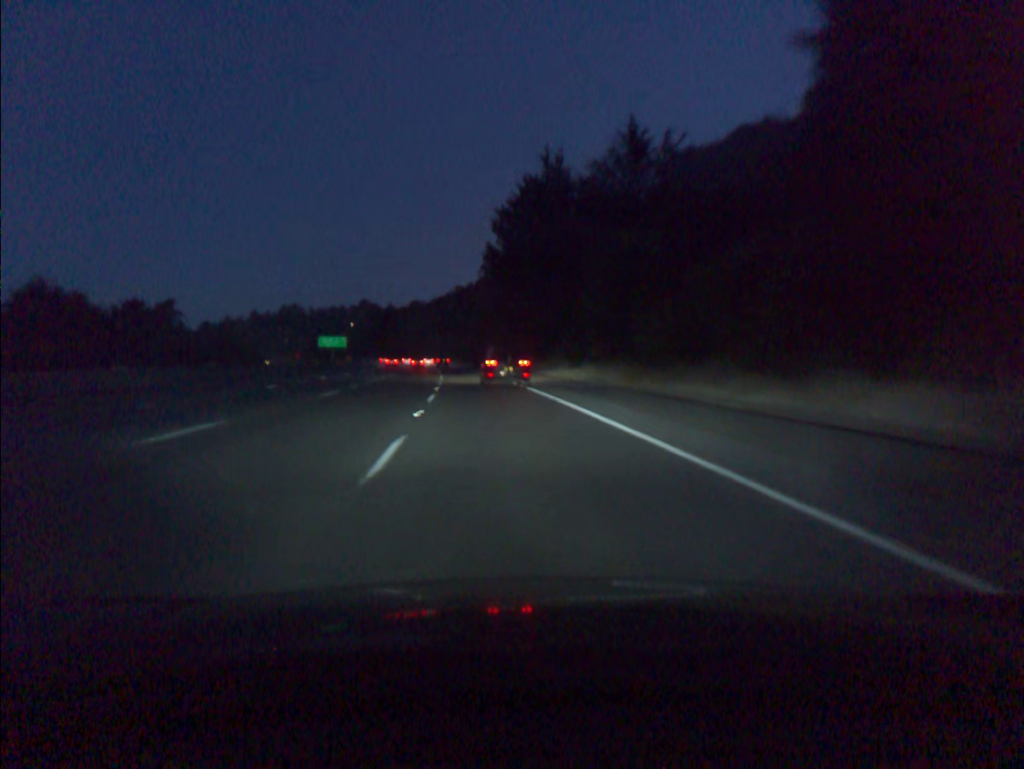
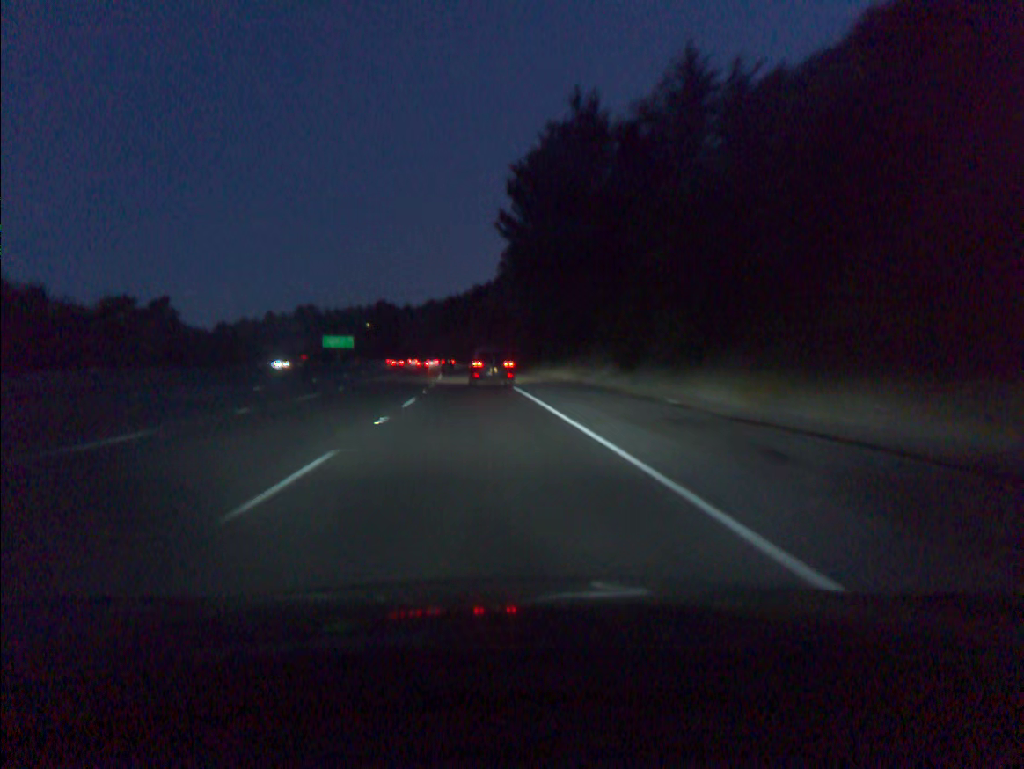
(-0.1, +16.2) m; -1°
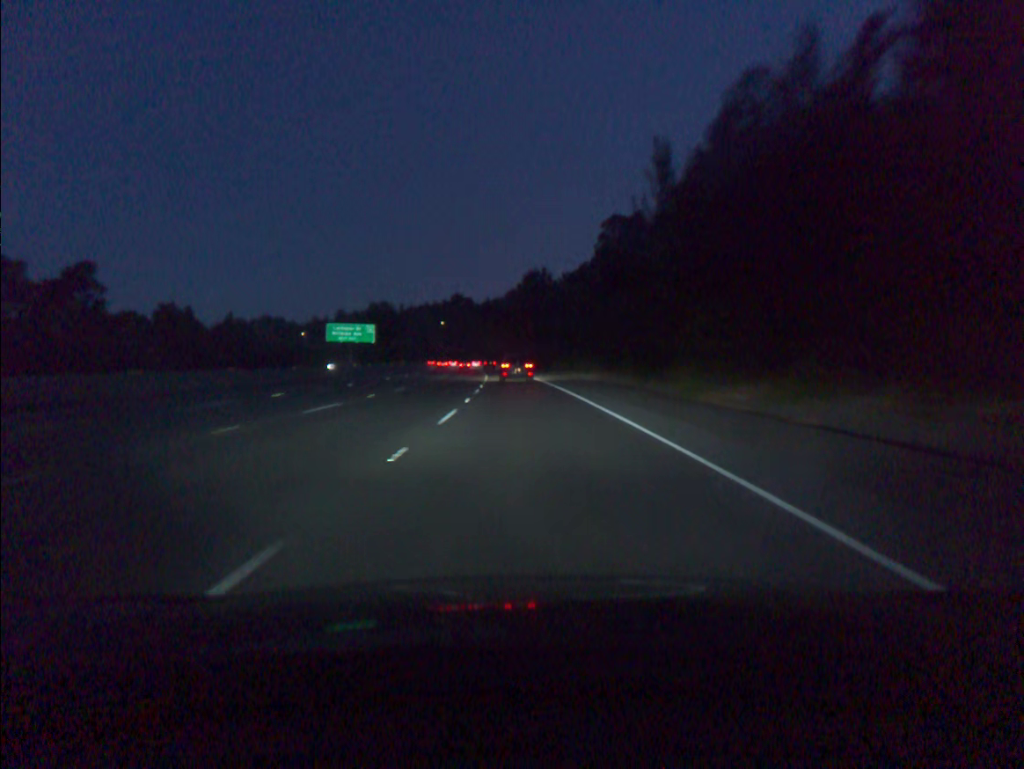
(-6.1, +78.4) m; -6°
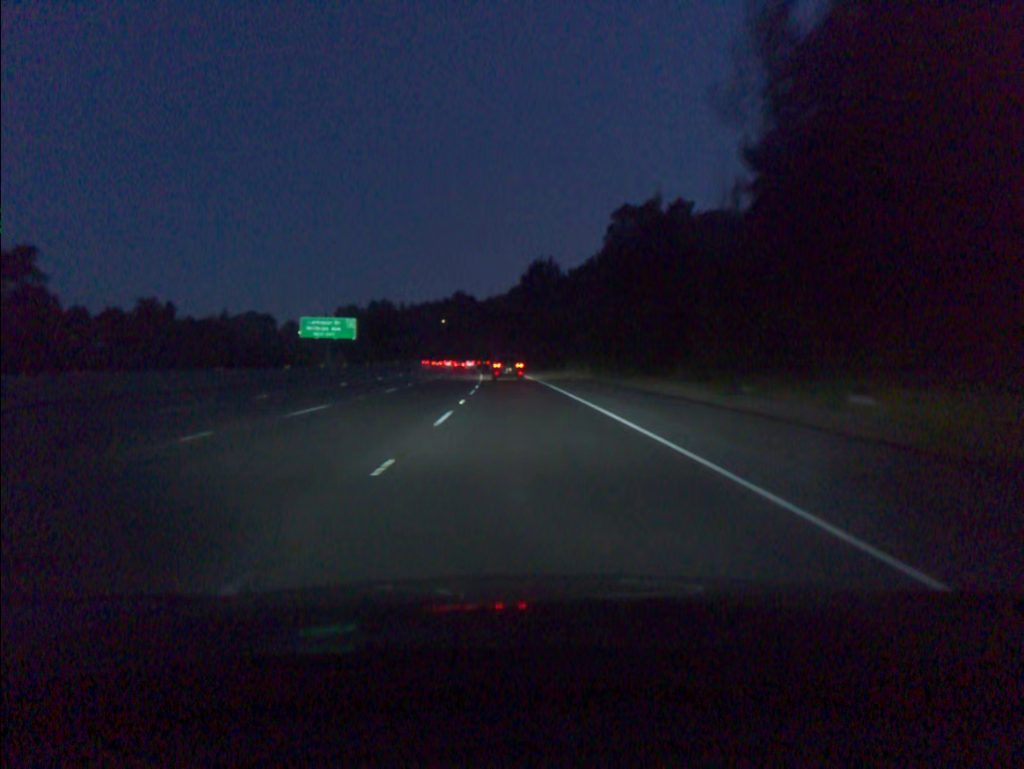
(0.0, +15.8) m; 0°
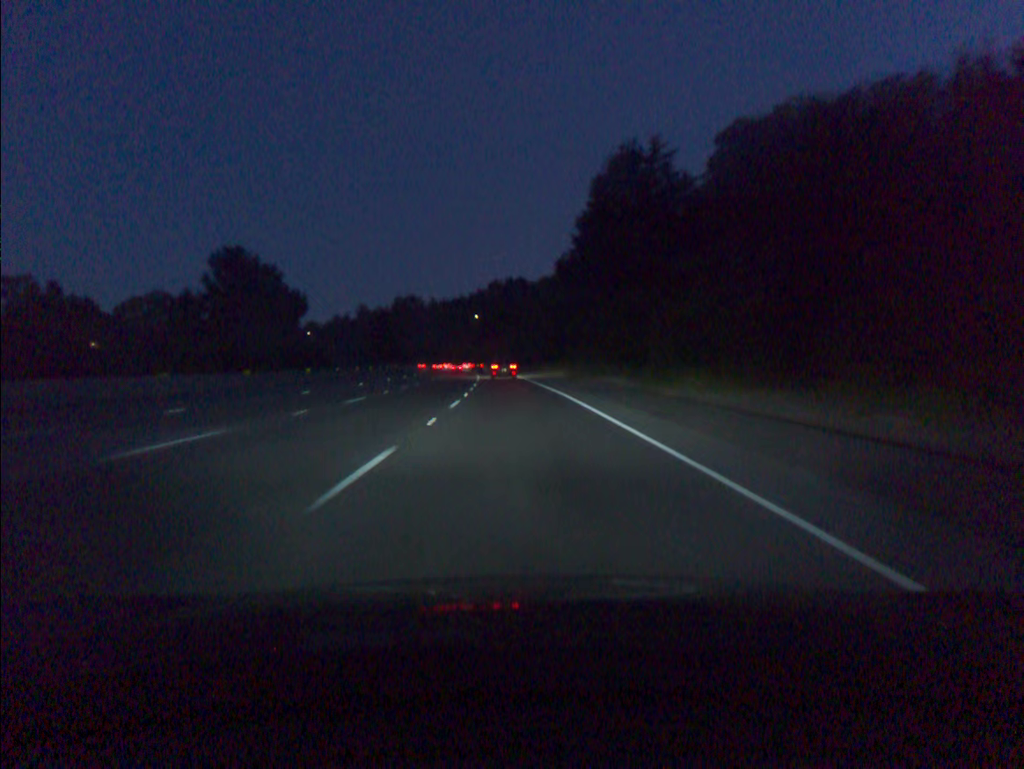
(-2.1, +80.8) m; -3°
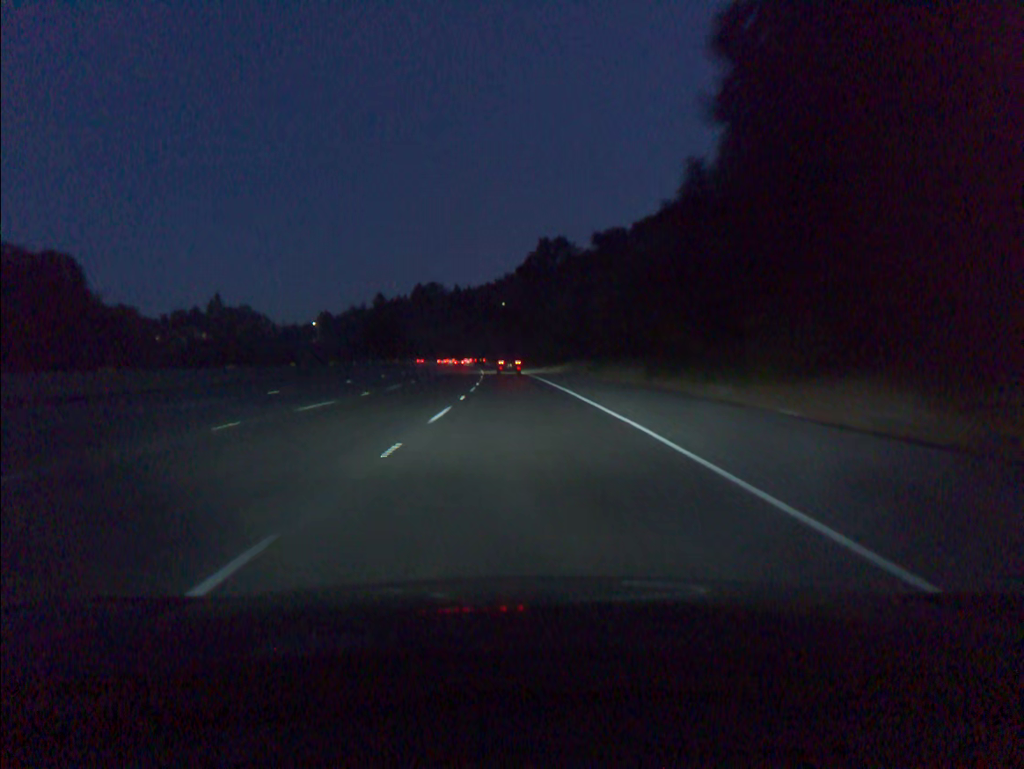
(-1.0, +49.9) m; -2°
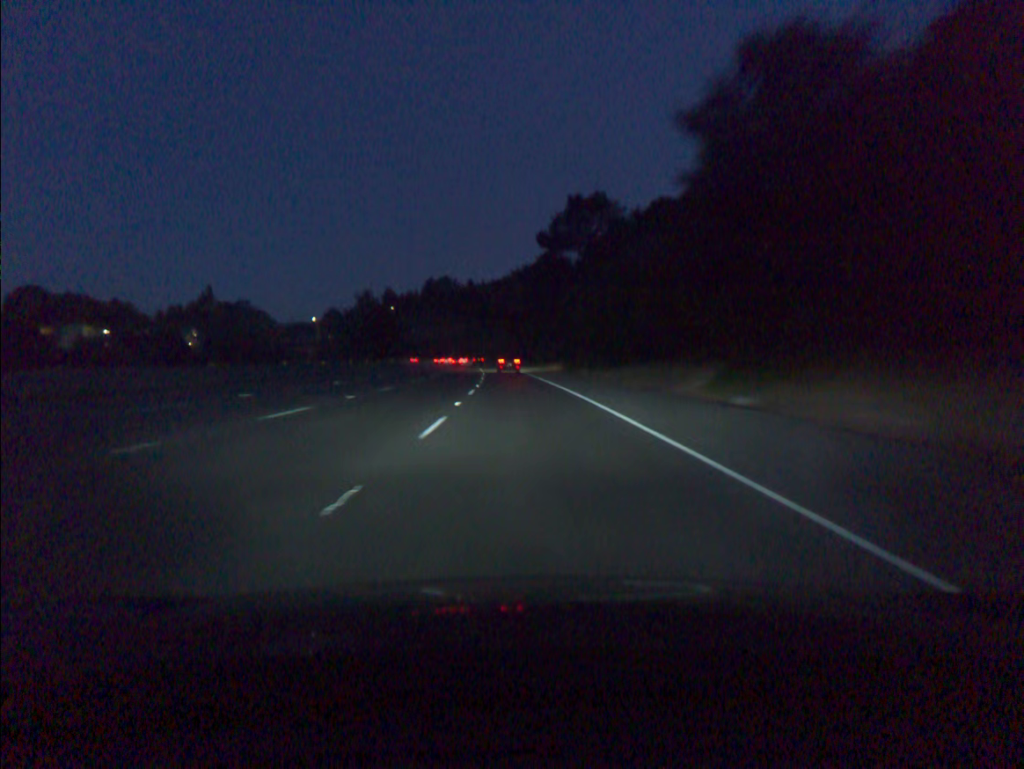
(-0.4, +32.9) m; -1°
